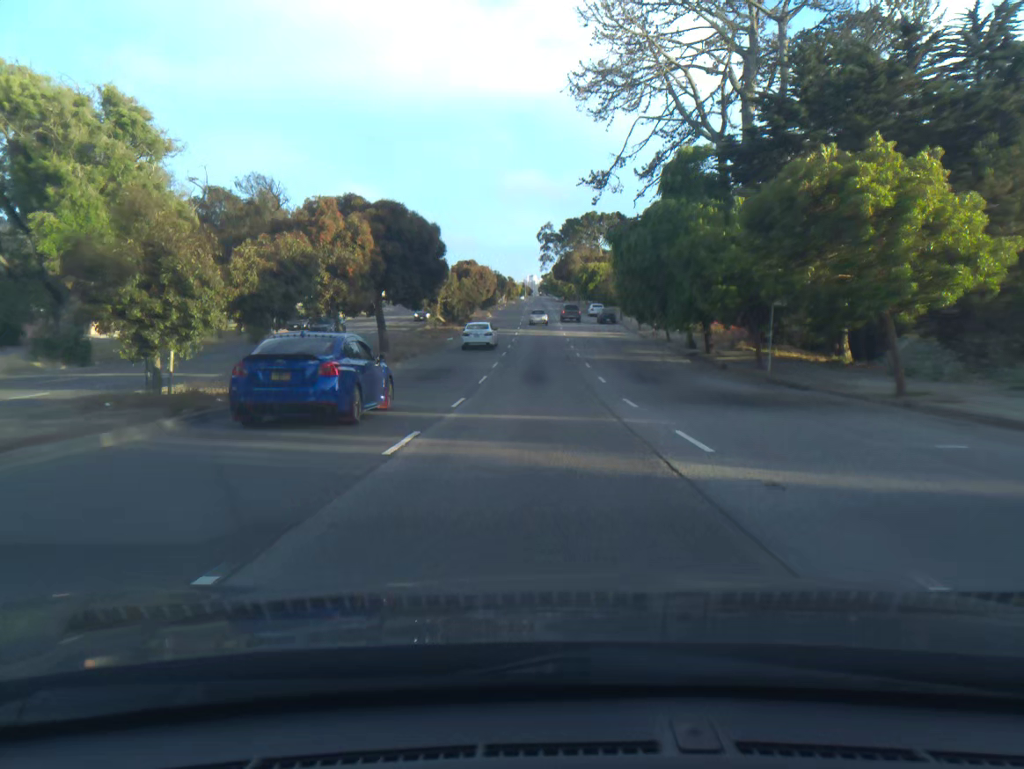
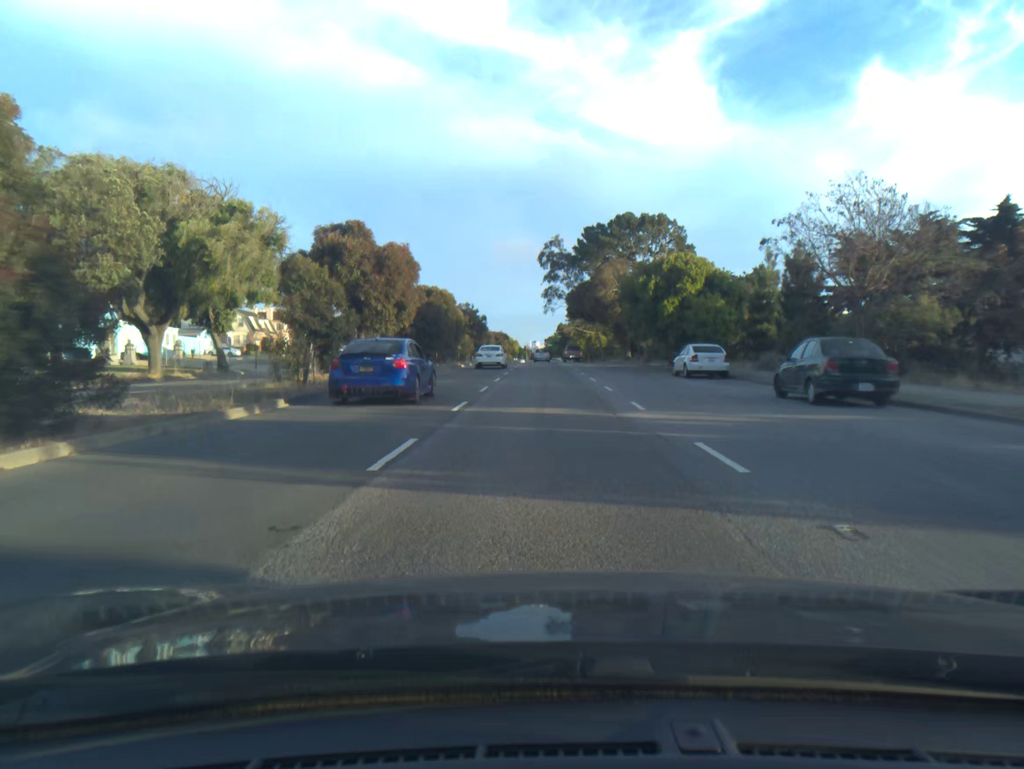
(-0.4, +58.8) m; 0°
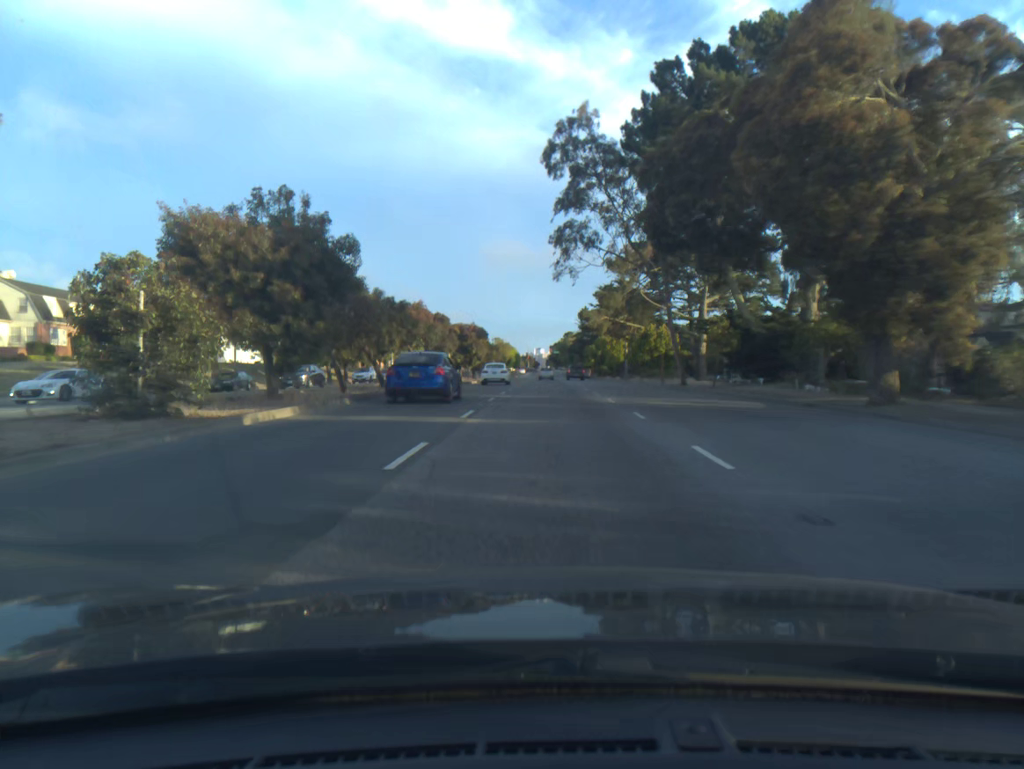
(-0.1, +56.9) m; 0°
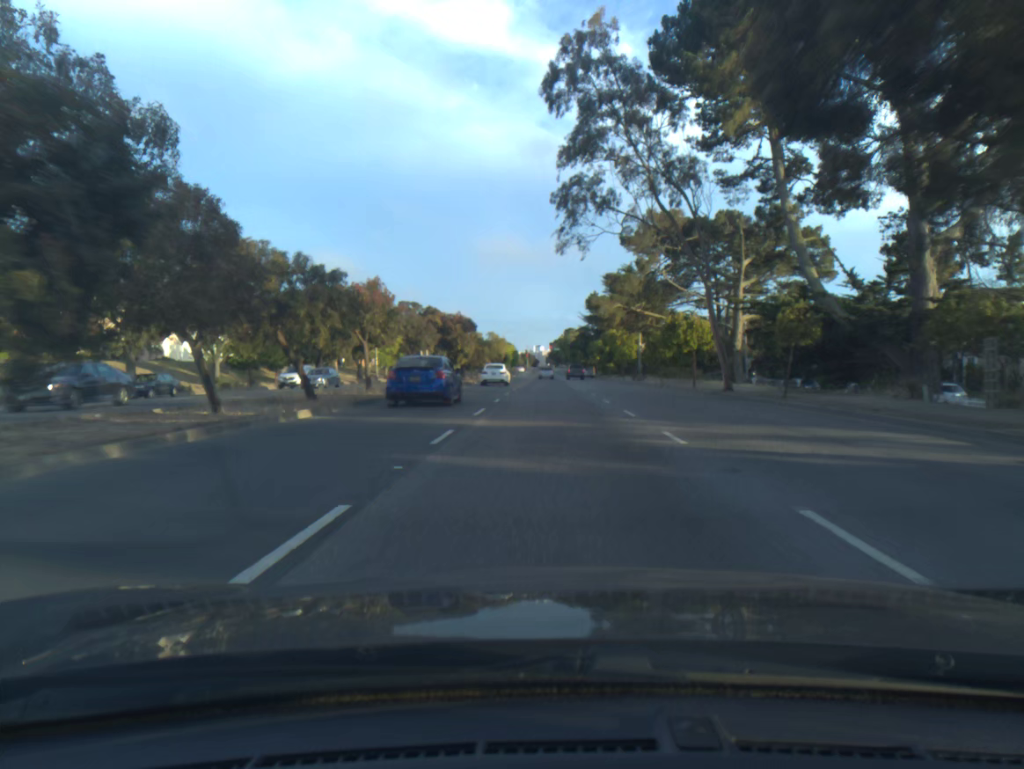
(0.0, +11.6) m; 0°
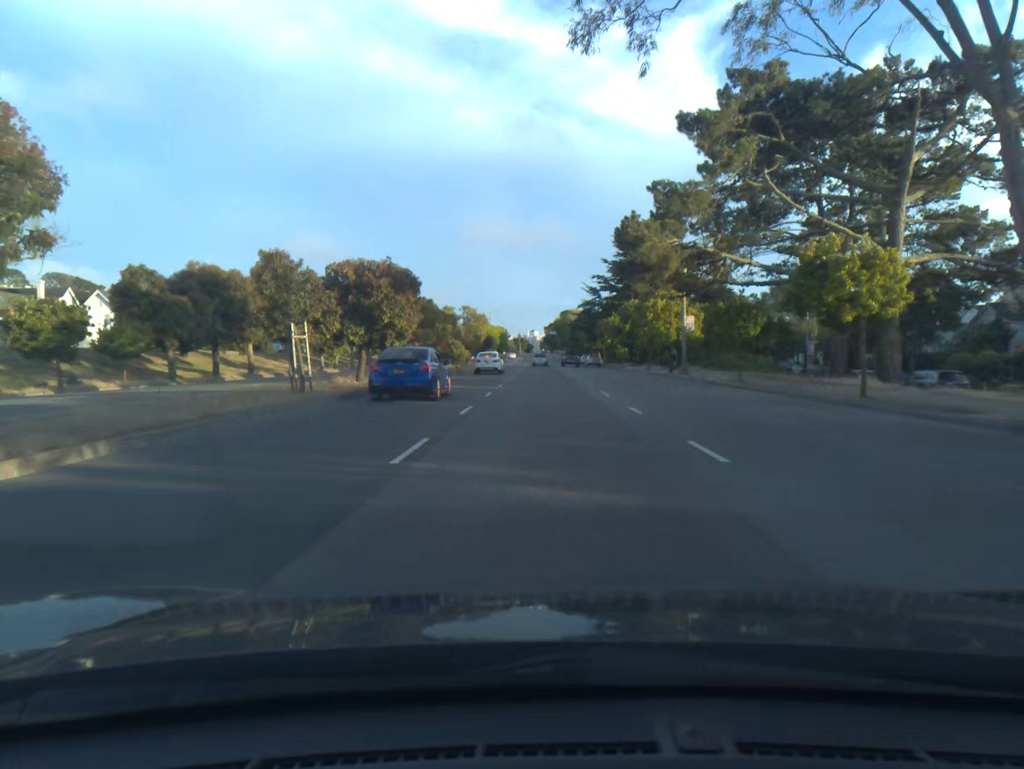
(+0.1, +23.7) m; 0°
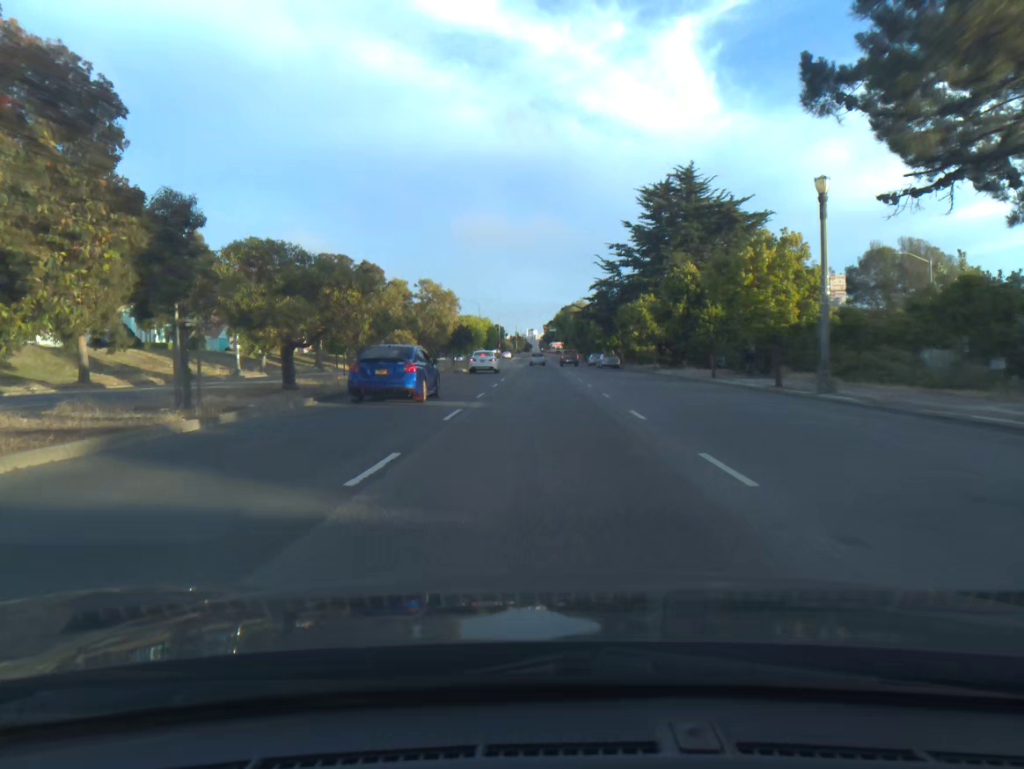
(0.0, +23.5) m; 0°
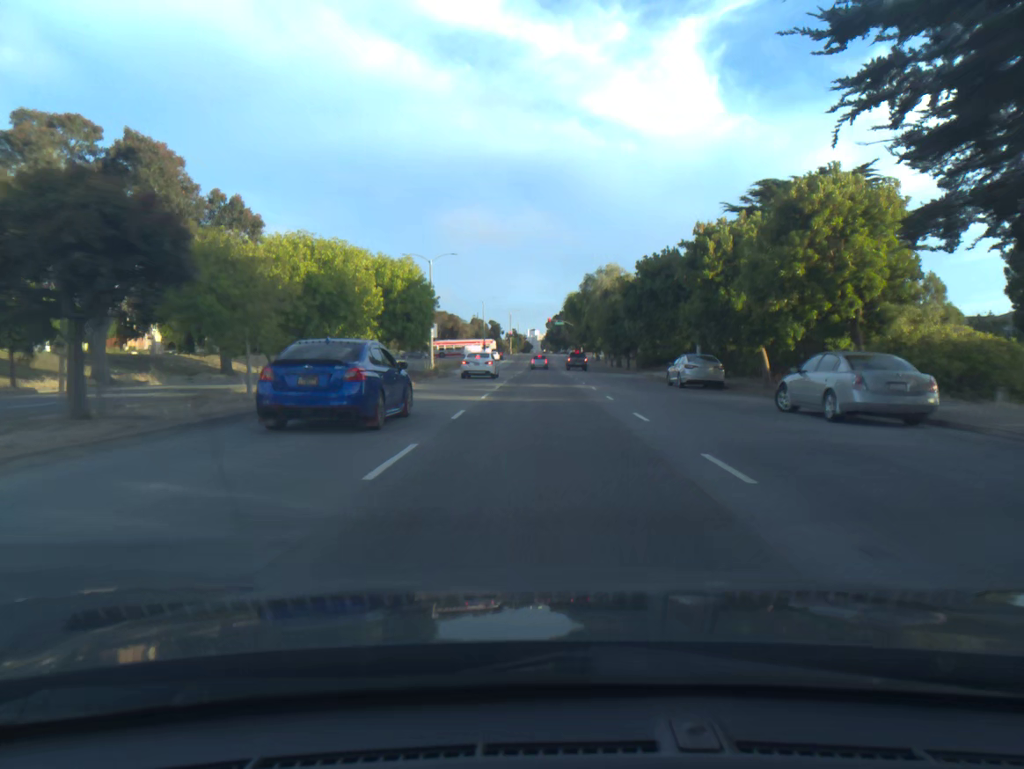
(-0.3, +57.6) m; 0°
